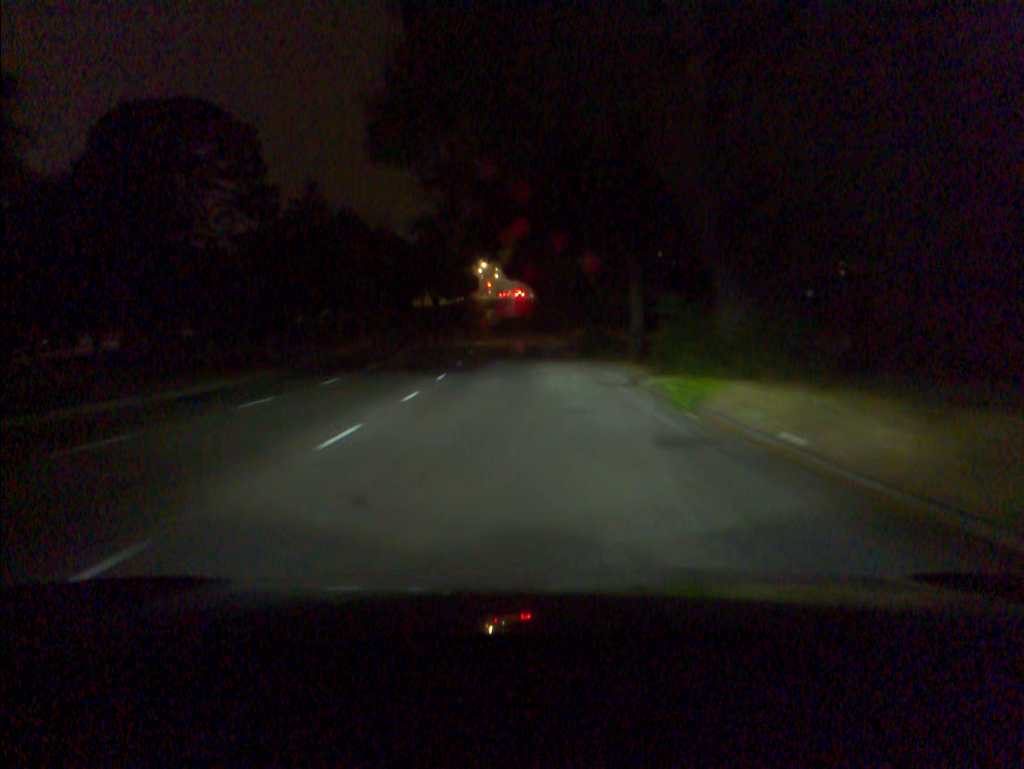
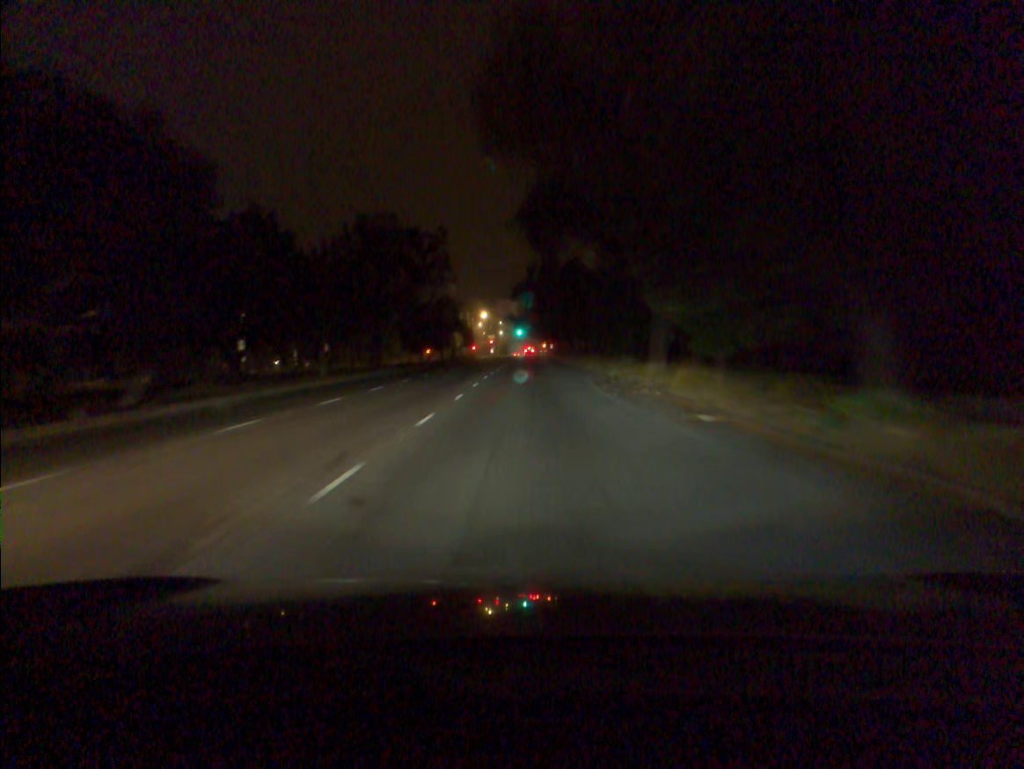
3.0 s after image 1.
(-0.6, +53.3) m; 0°
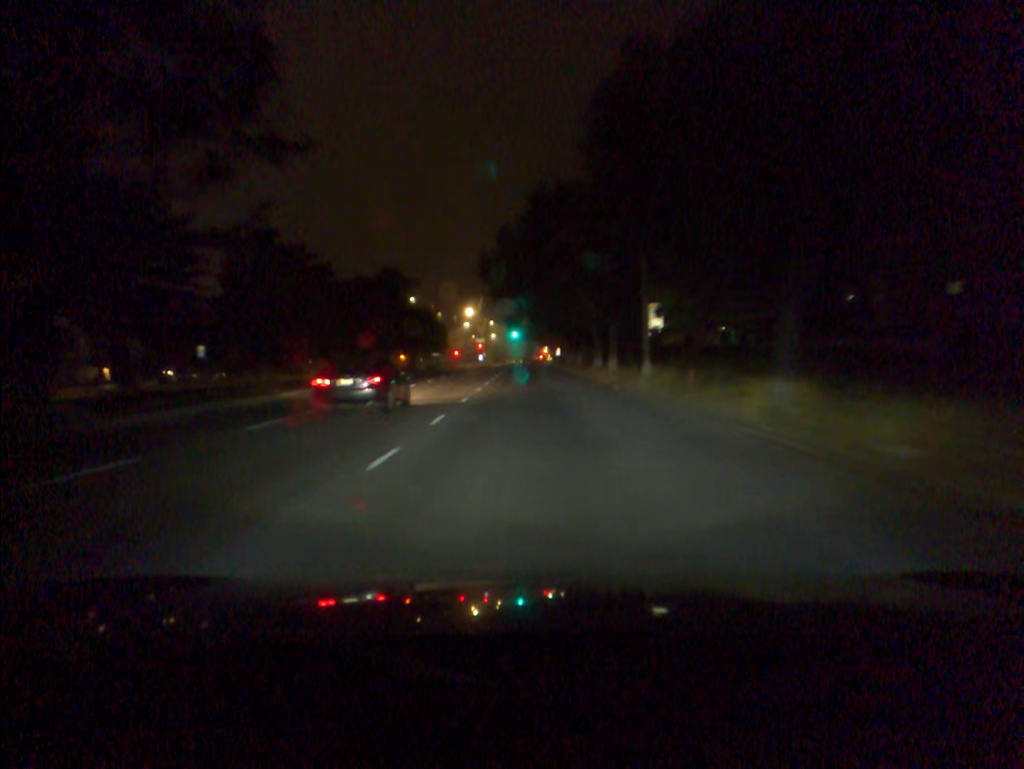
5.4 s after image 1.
(+0.1, +41.8) m; 0°
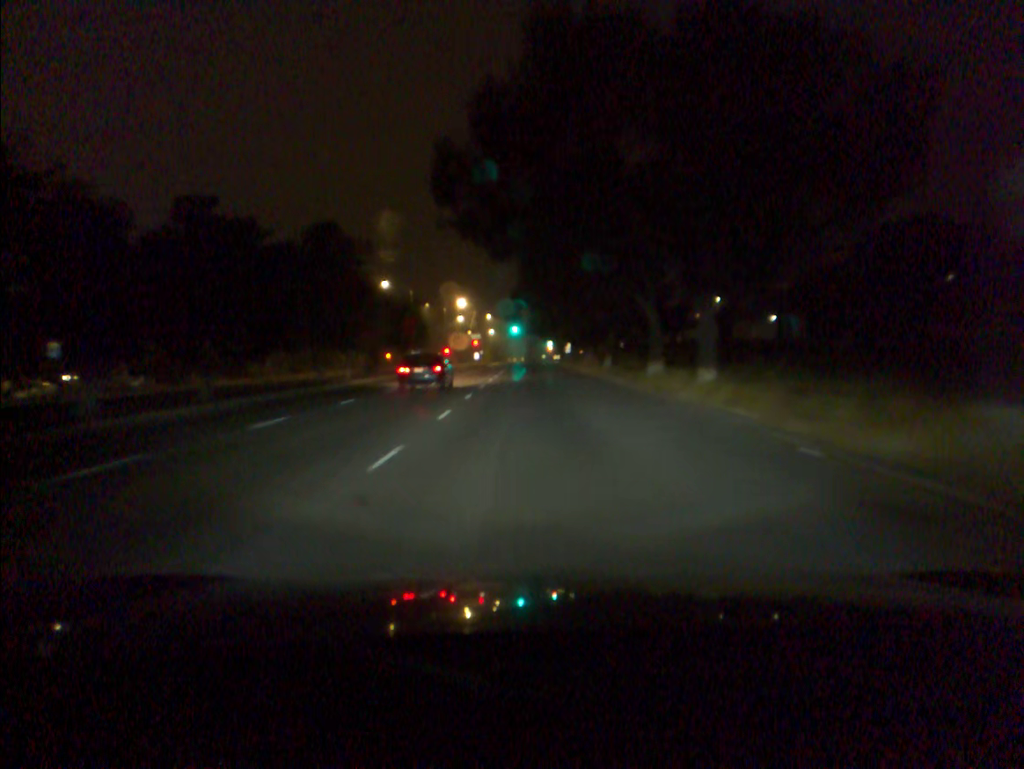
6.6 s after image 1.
(0.0, +21.5) m; 0°
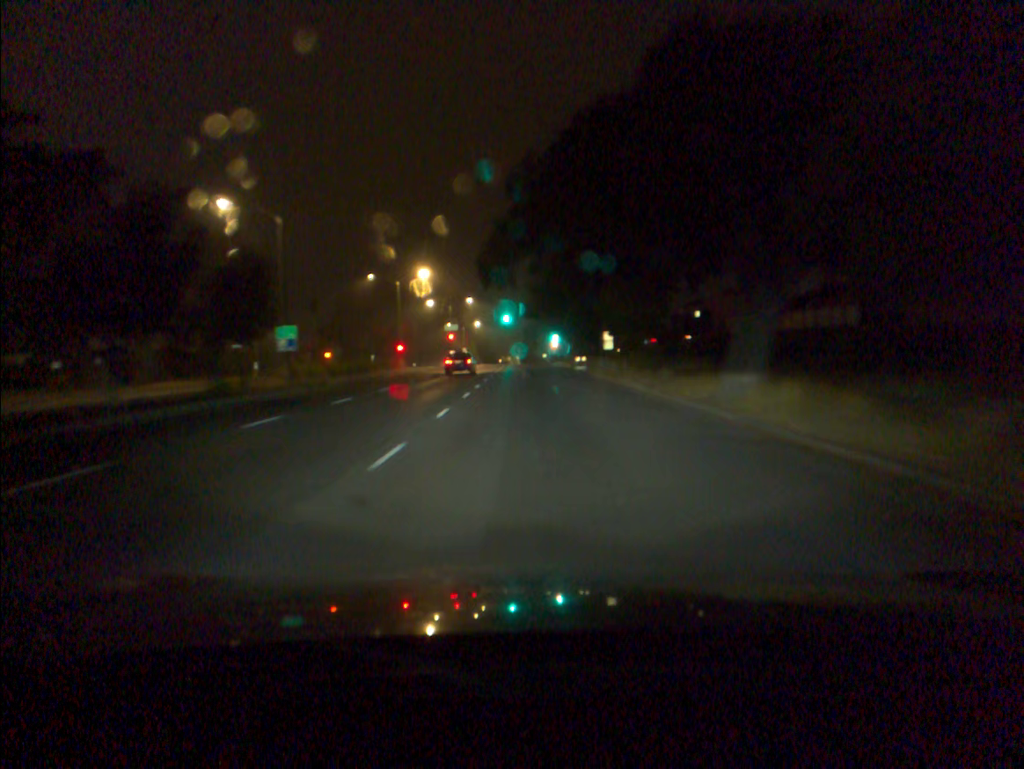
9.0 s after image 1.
(+0.1, +43.7) m; +1°
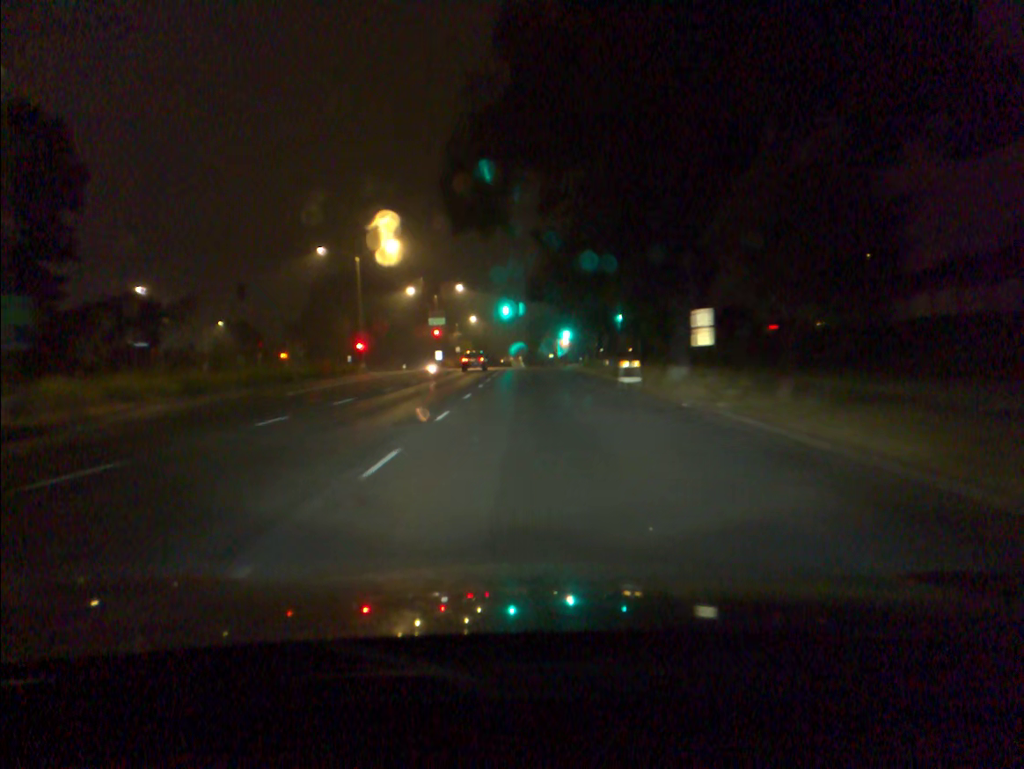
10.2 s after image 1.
(-0.1, +21.5) m; 0°
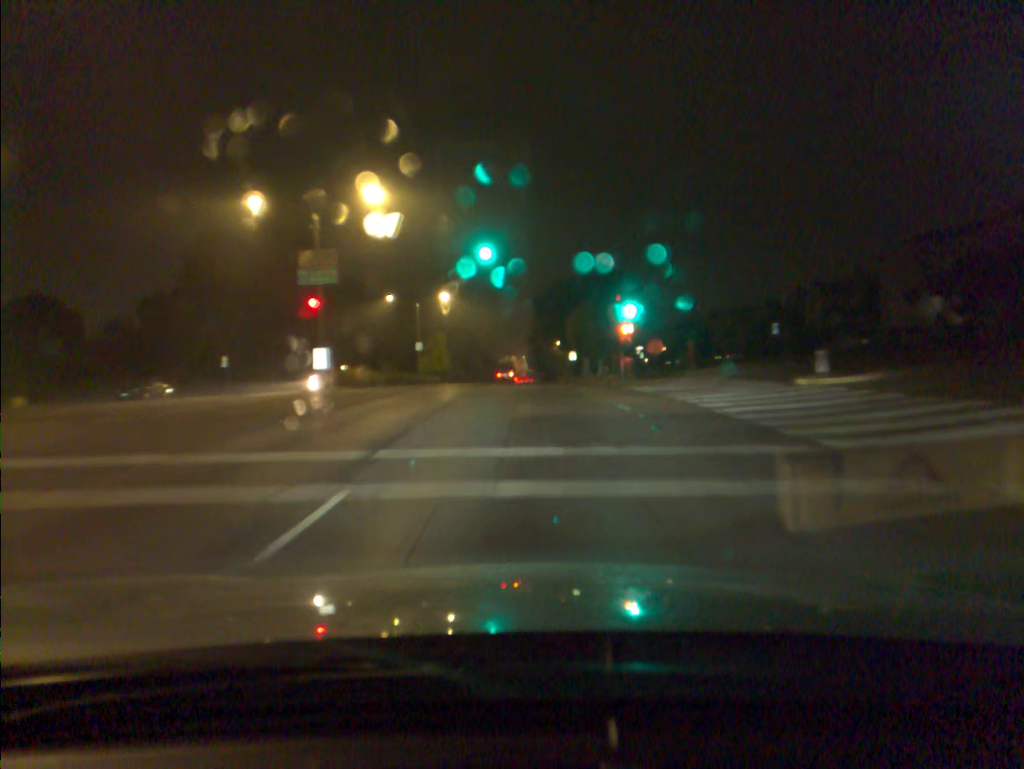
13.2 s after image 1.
(0.0, +52.7) m; 0°
